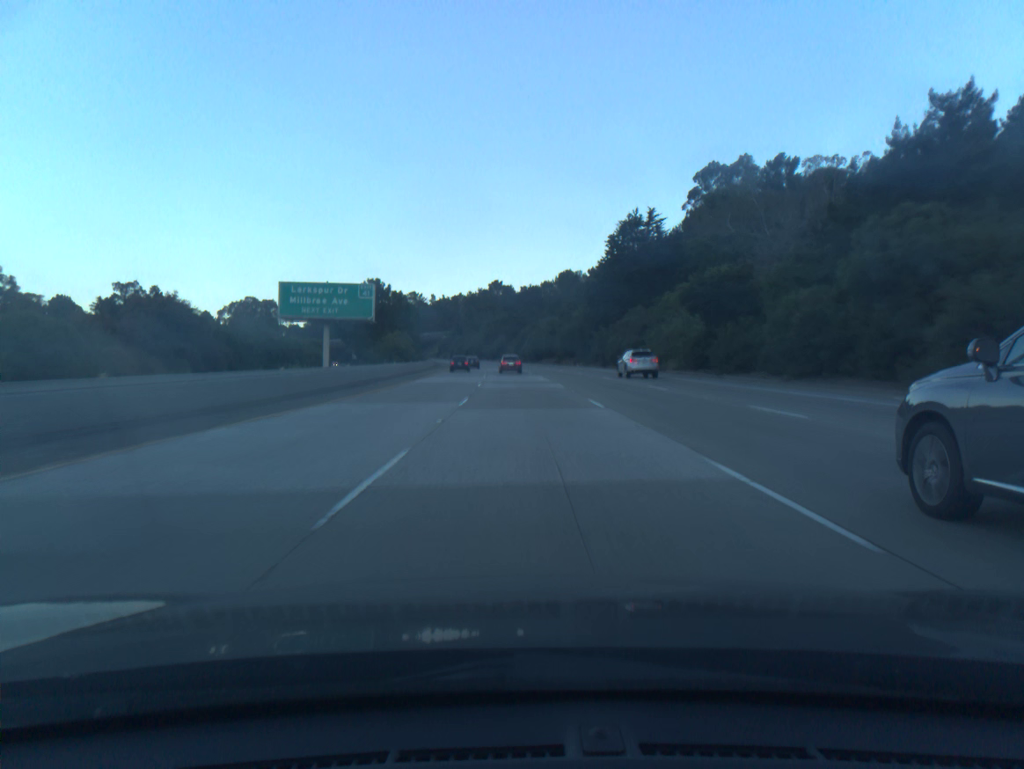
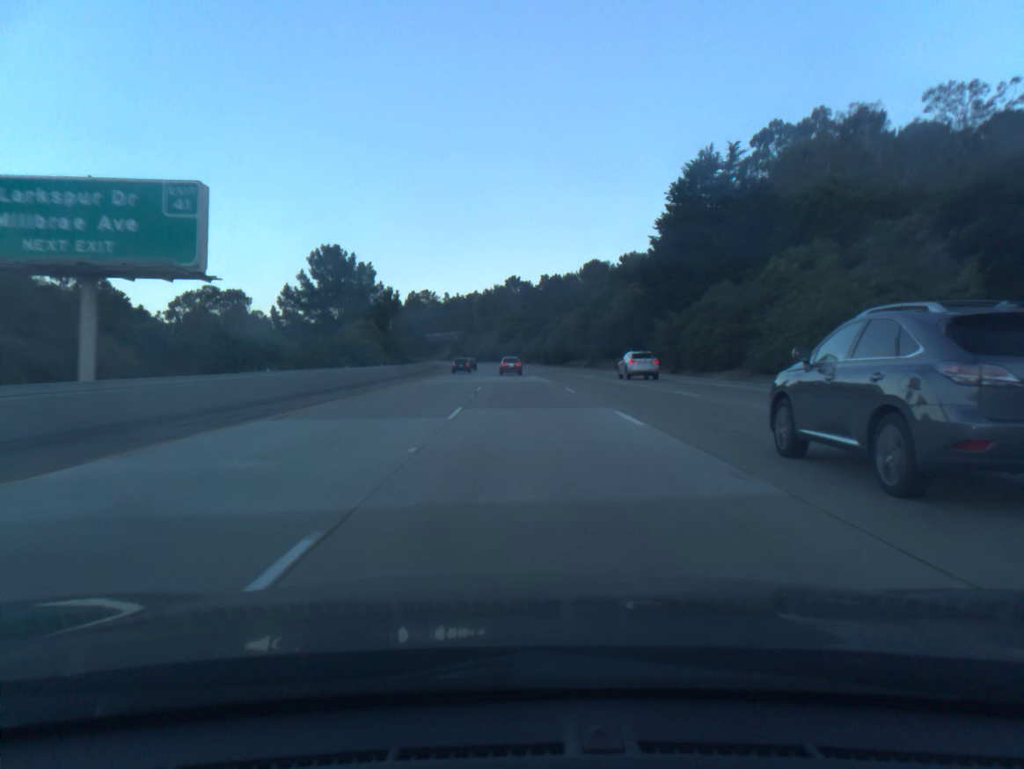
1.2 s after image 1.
(-0.4, +34.1) m; -1°
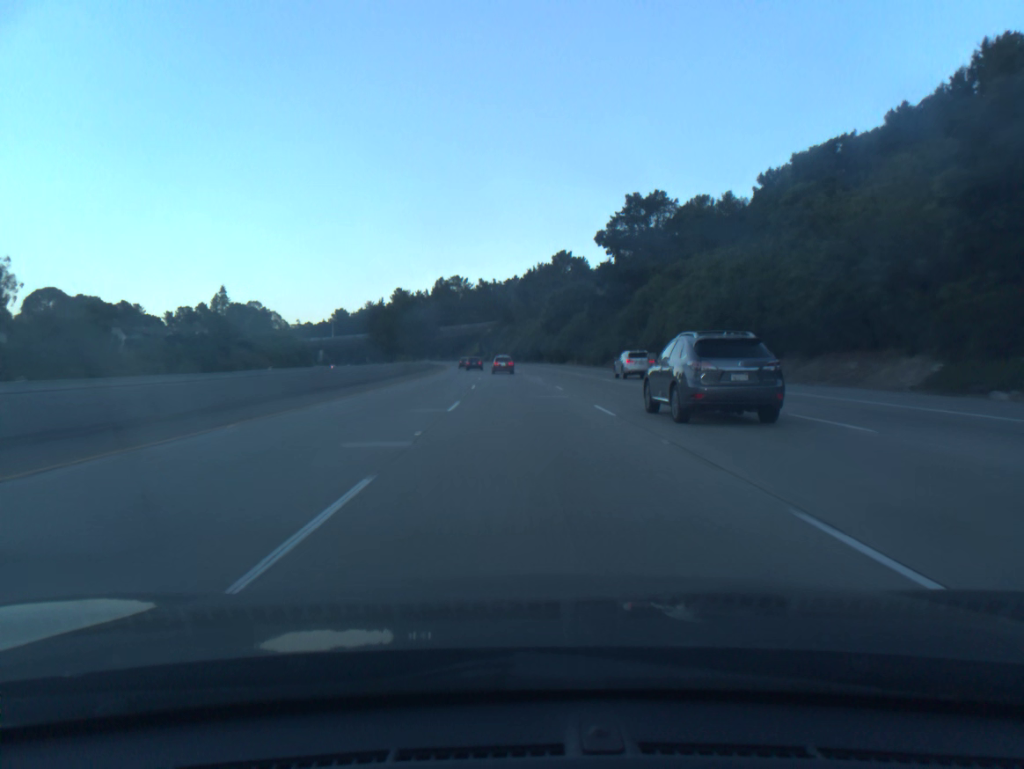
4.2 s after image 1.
(-2.4, +85.4) m; -3°
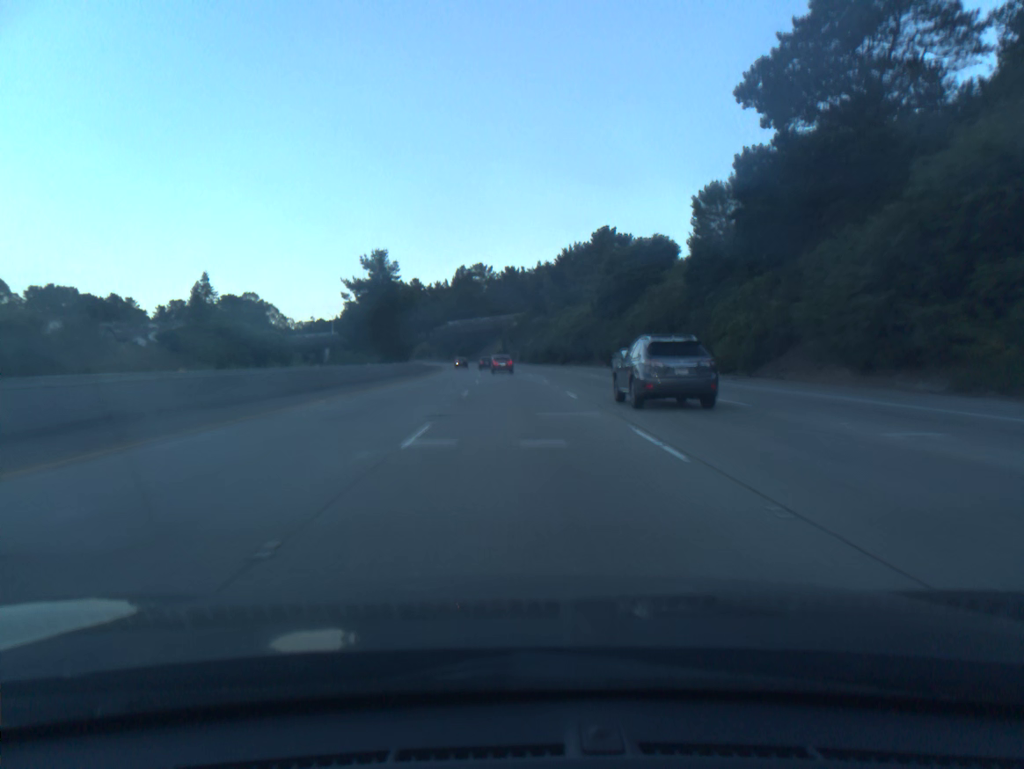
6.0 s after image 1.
(-0.9, +51.5) m; -2°
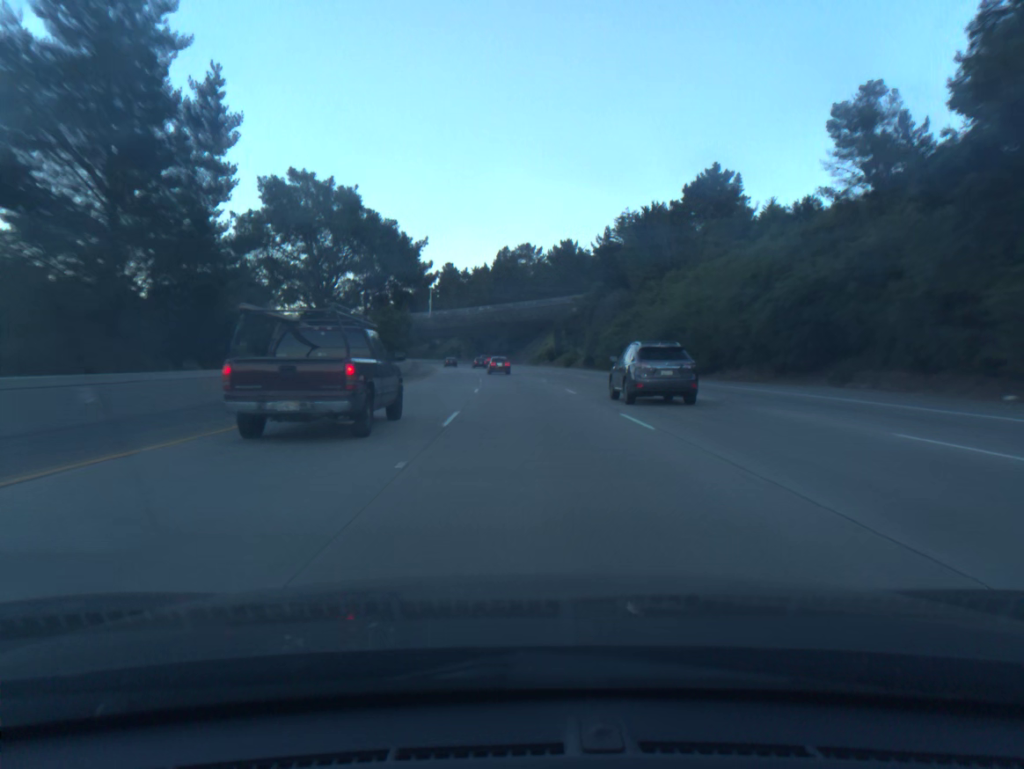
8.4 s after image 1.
(-2.1, +68.7) m; -3°
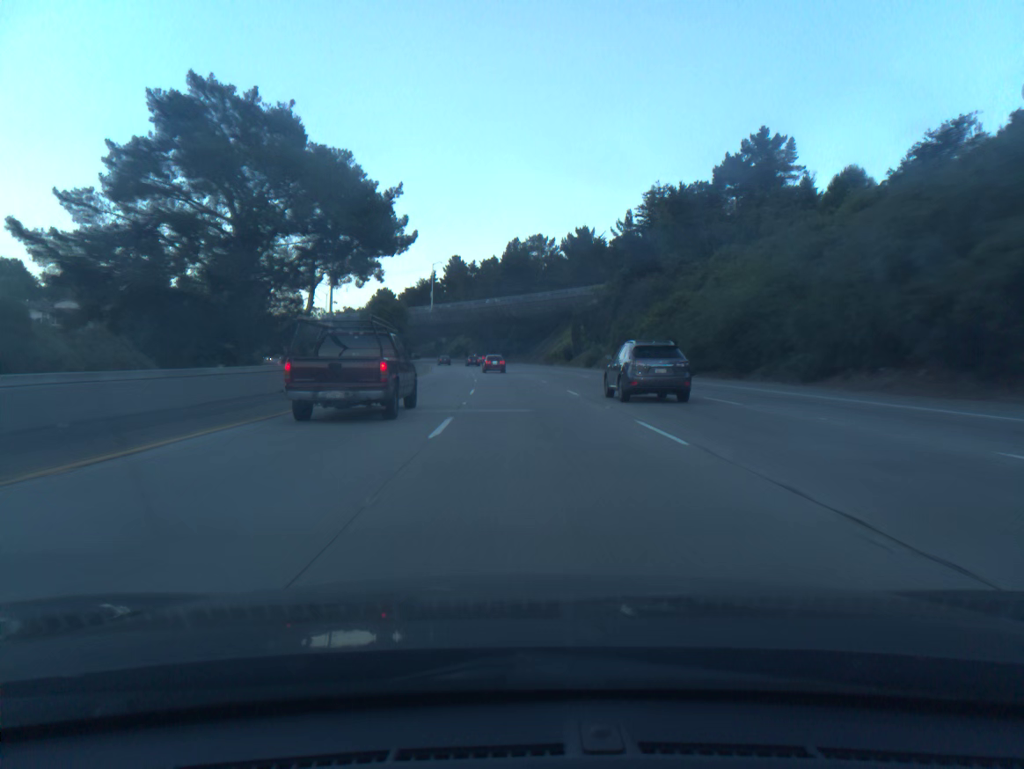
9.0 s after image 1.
(-0.1, +17.2) m; -1°
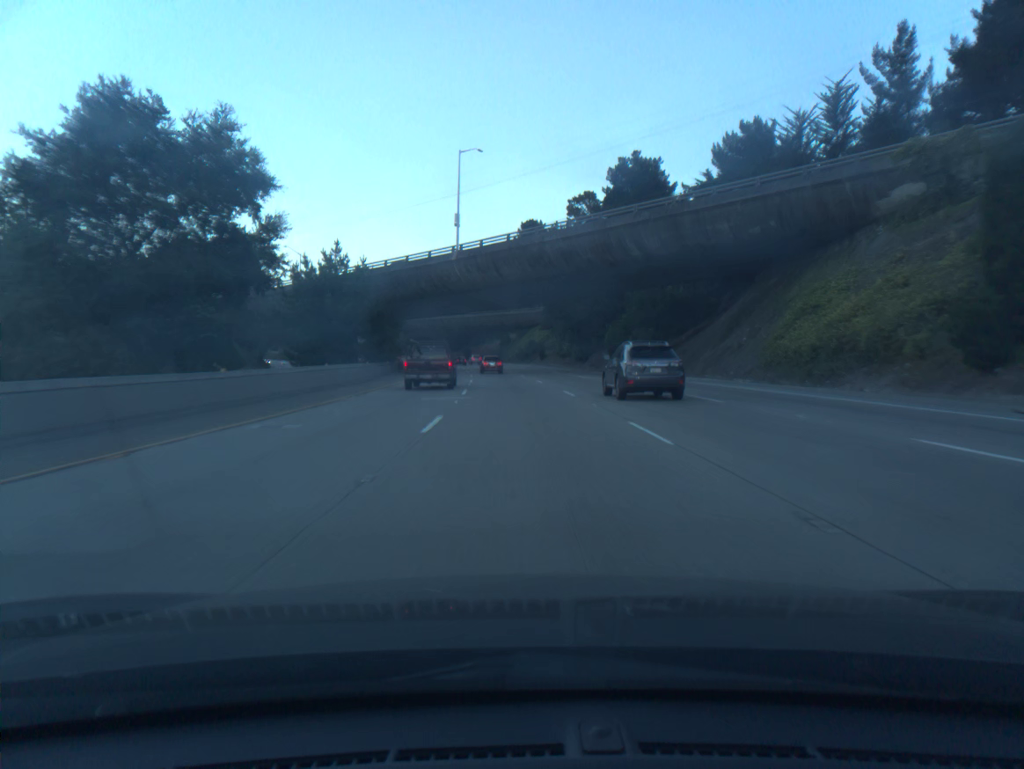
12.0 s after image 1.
(-4.2, +86.3) m; -6°
